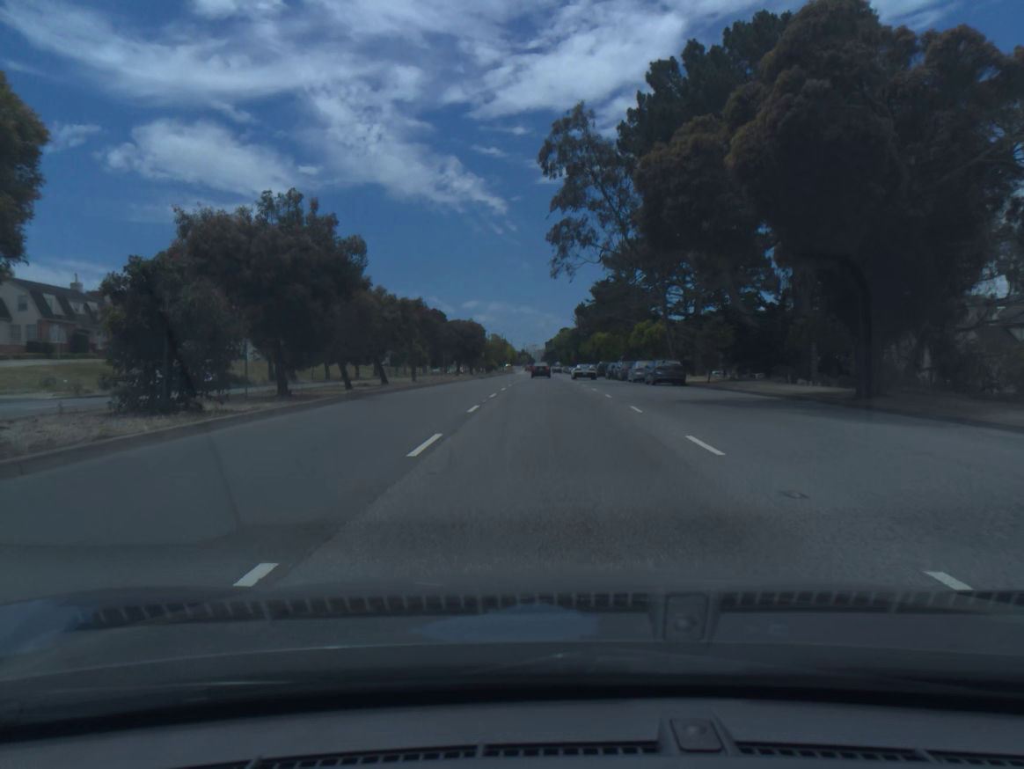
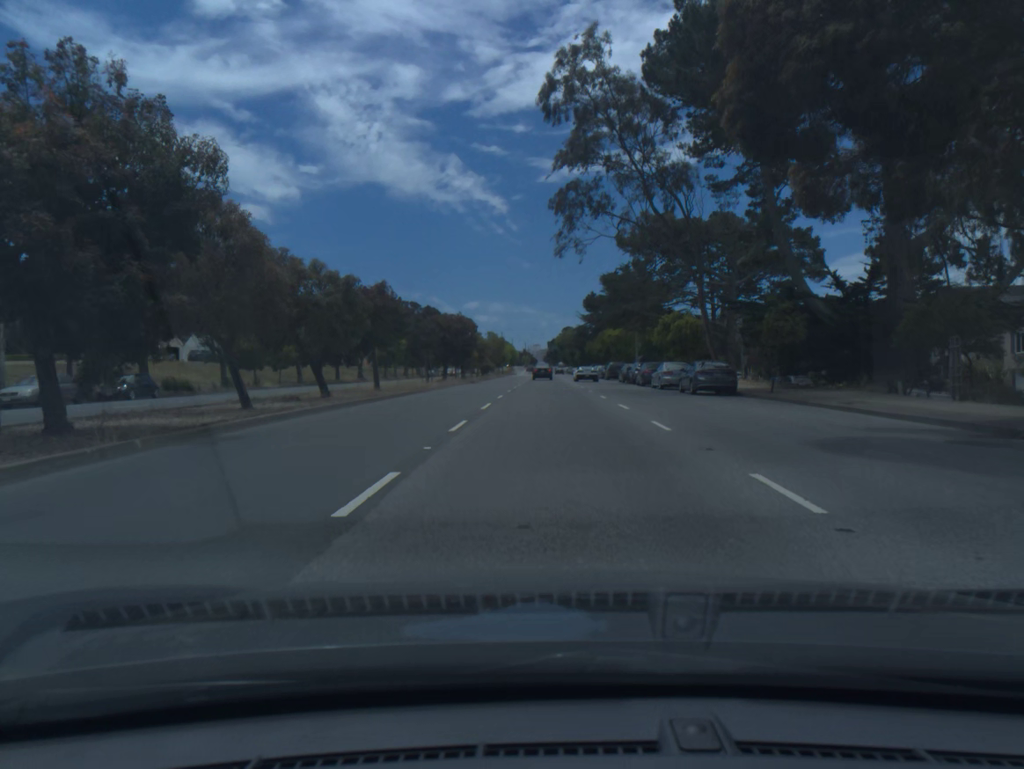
(0.0, +10.8) m; 0°
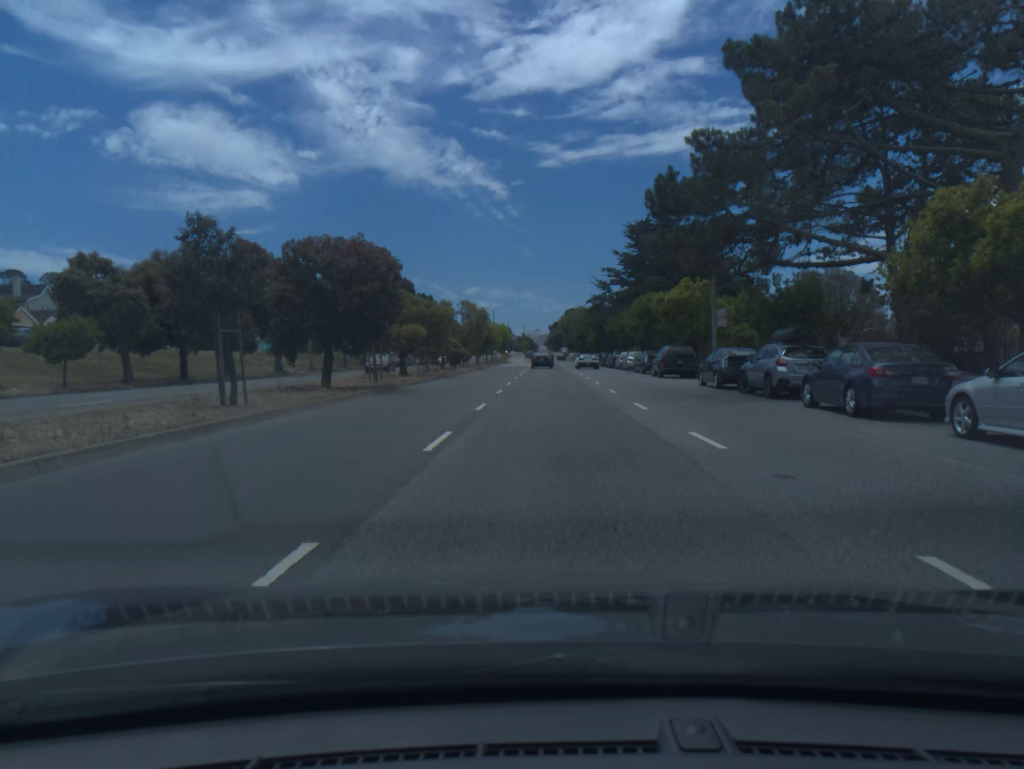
(-0.1, +31.8) m; 0°
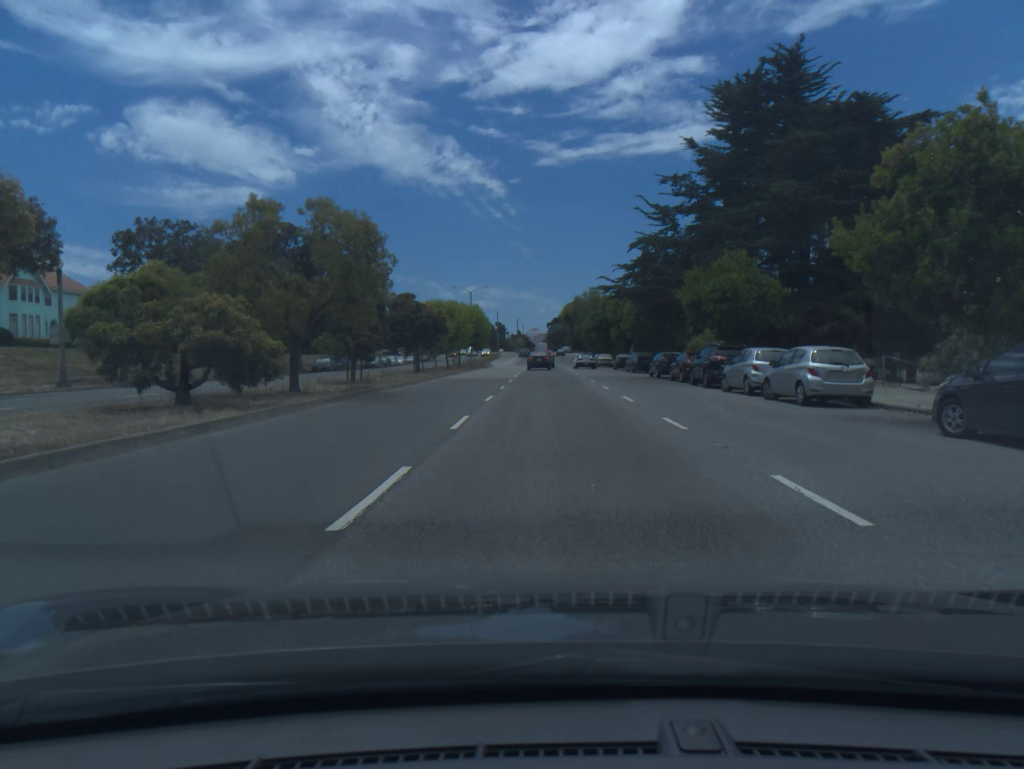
(+0.1, +40.8) m; 0°
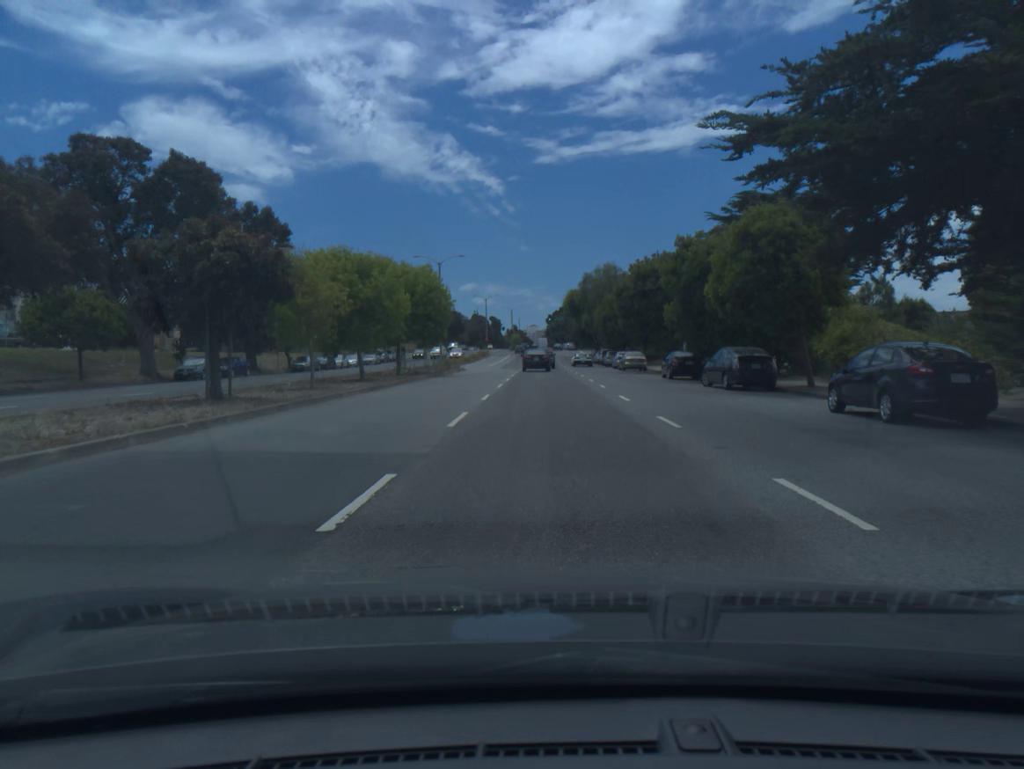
(0.0, +28.9) m; 0°
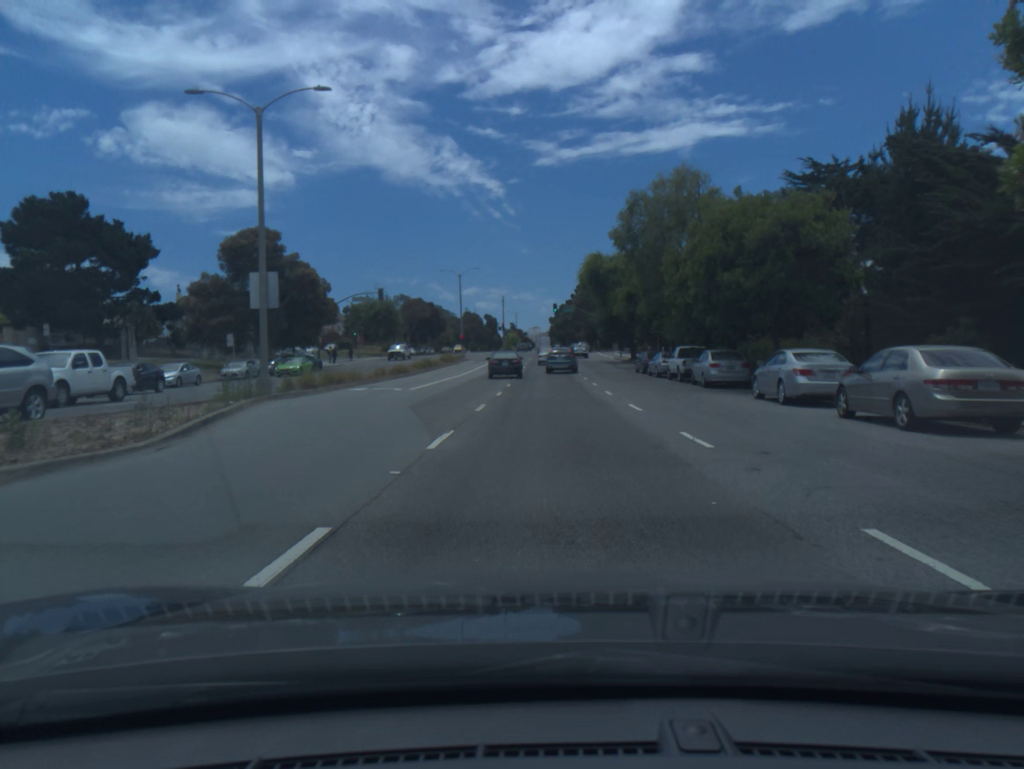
(0.0, +45.1) m; 0°
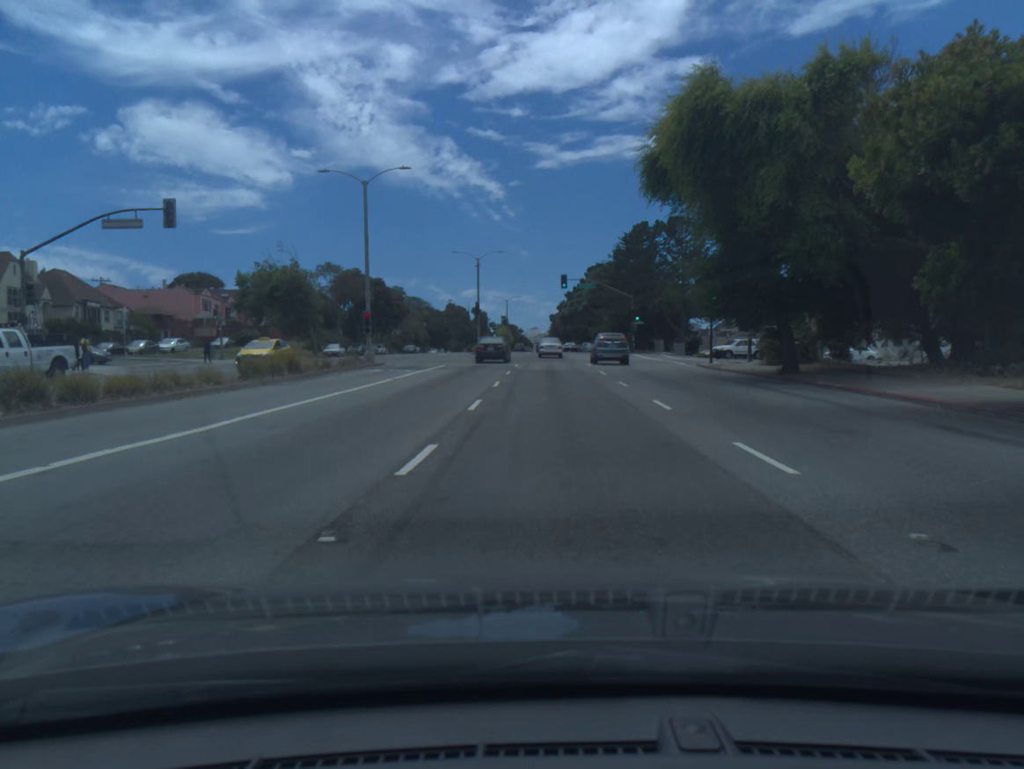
(-0.2, +46.5) m; 0°
